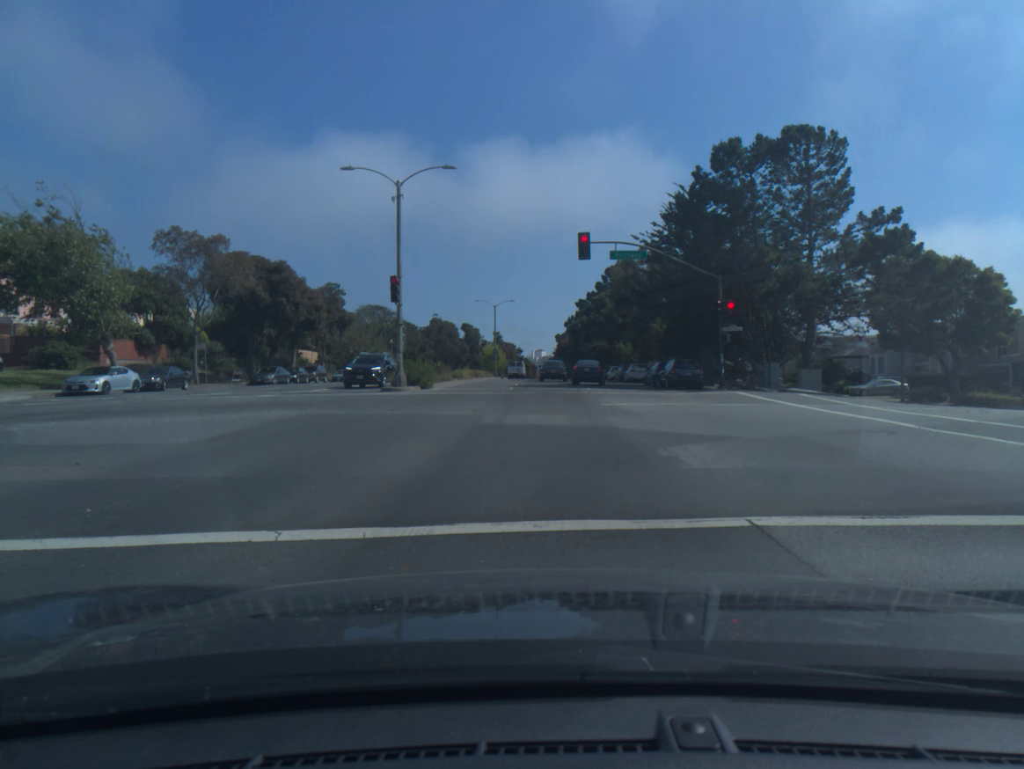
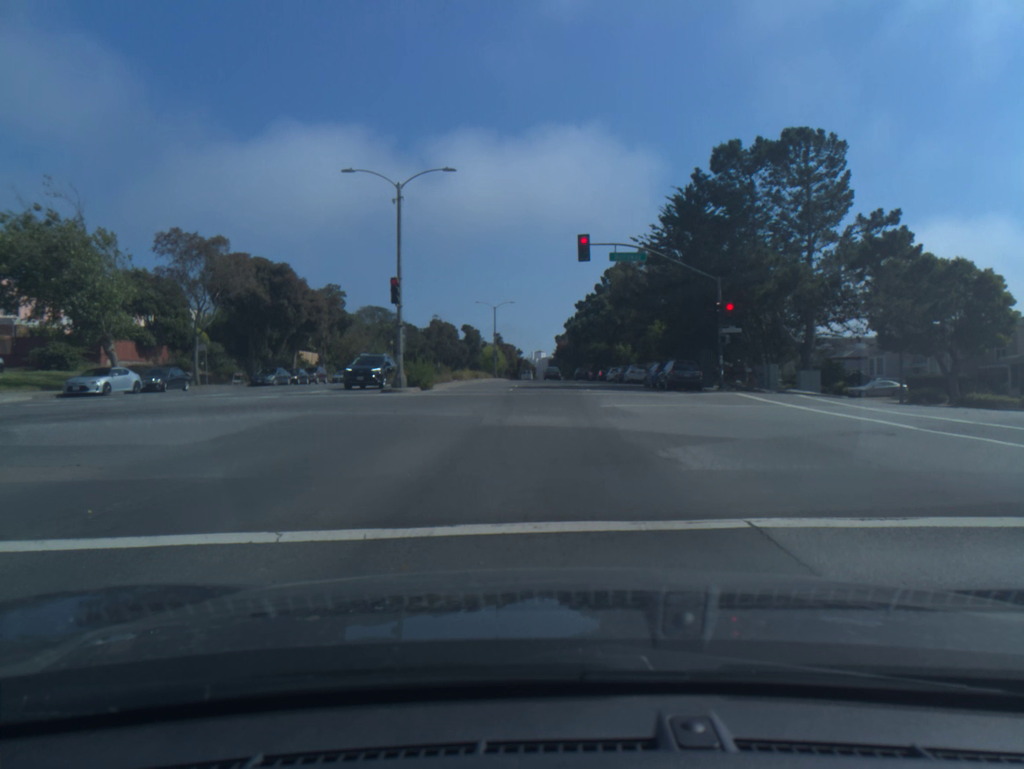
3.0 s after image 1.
(0.0, 0.0) m; 0°
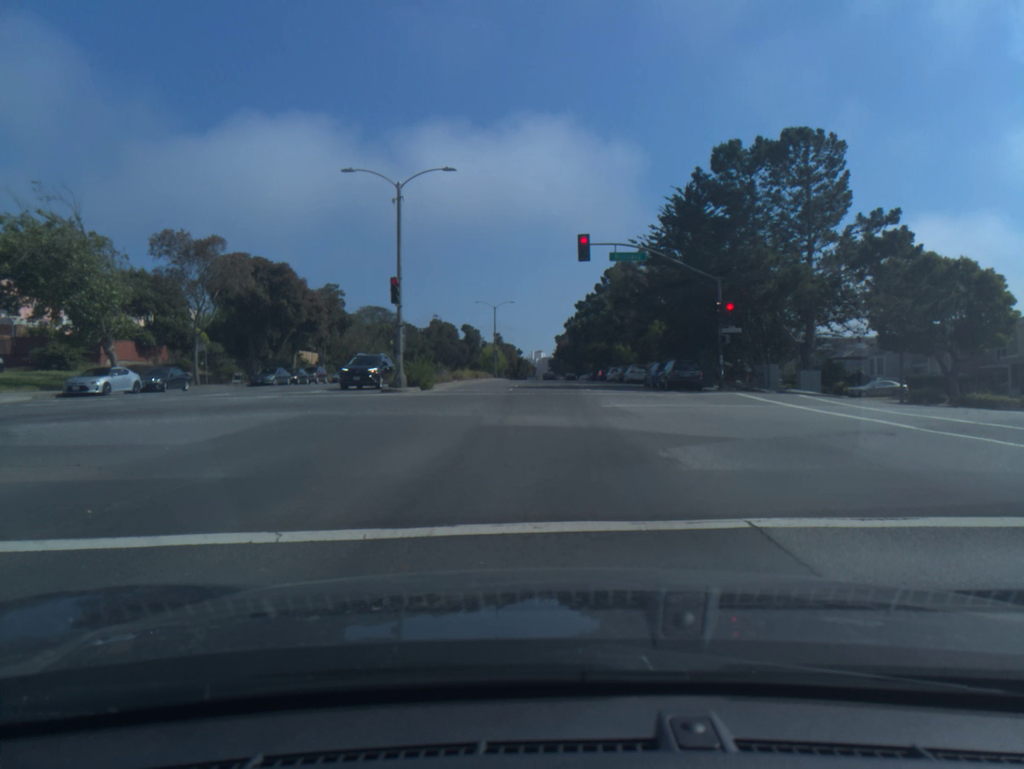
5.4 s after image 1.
(-0.1, 0.0) m; 0°
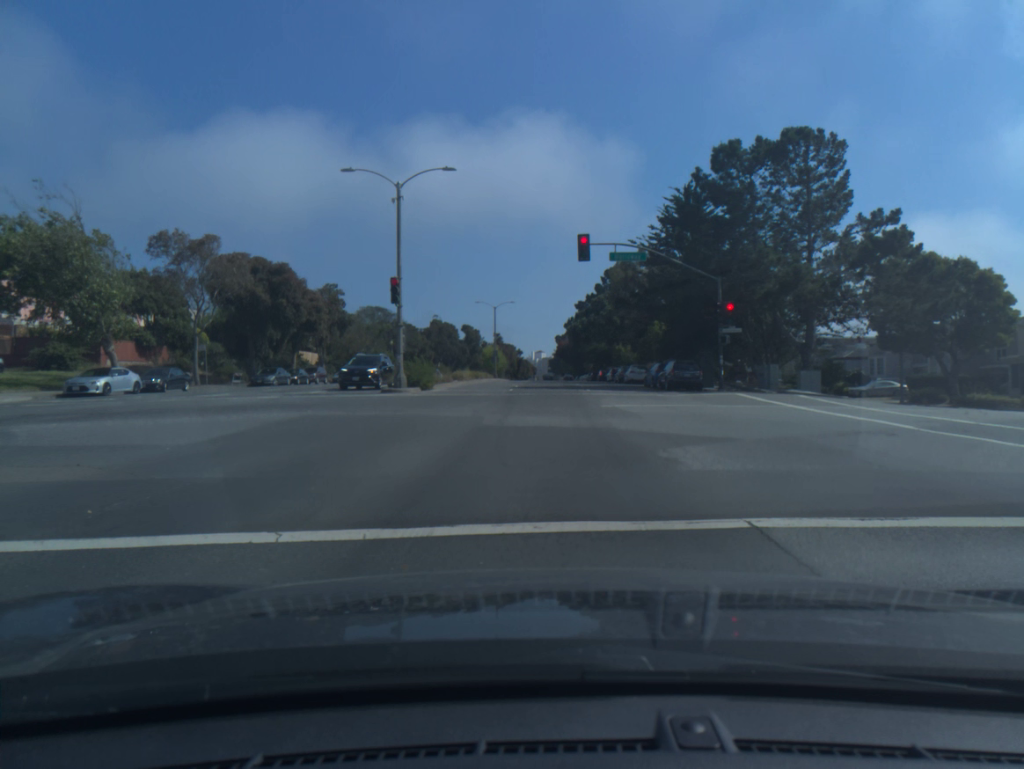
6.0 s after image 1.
(0.0, 0.0) m; 0°
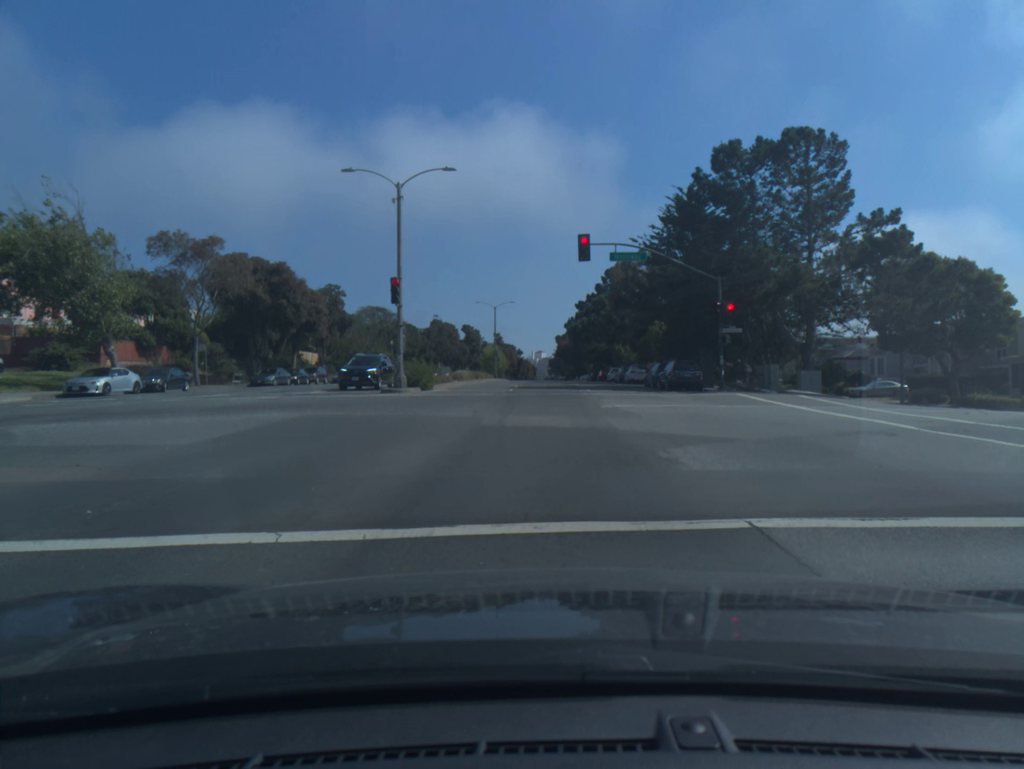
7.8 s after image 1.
(0.0, 0.0) m; 0°
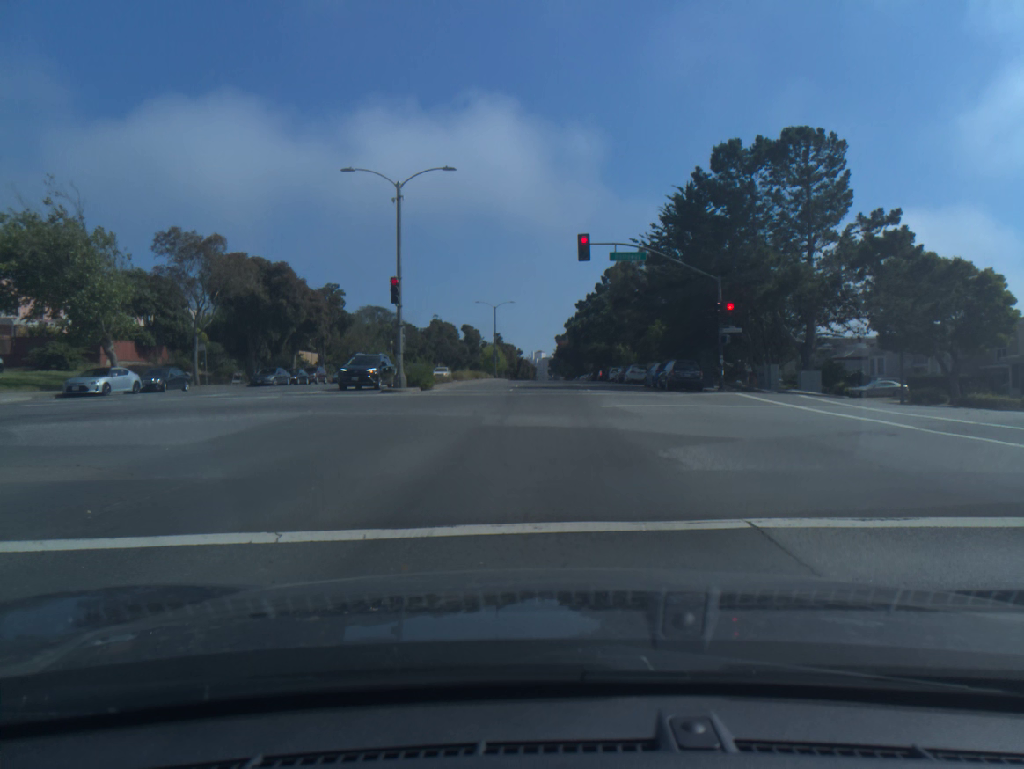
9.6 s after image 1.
(0.0, 0.0) m; 0°
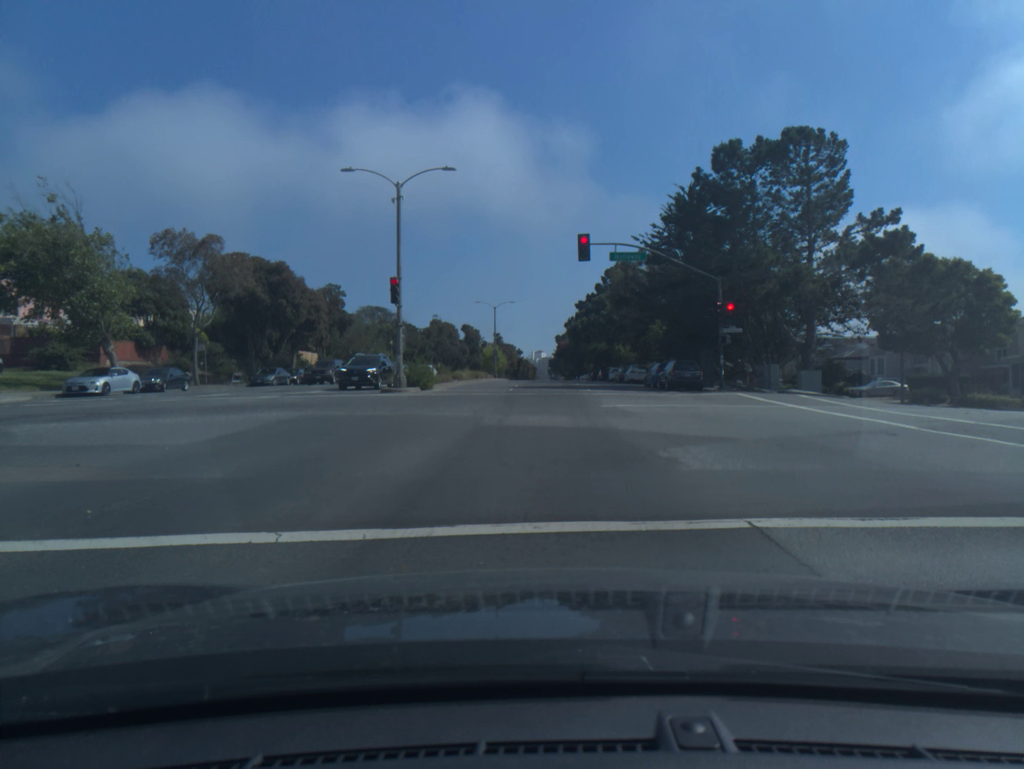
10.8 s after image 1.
(0.0, 0.0) m; 0°
